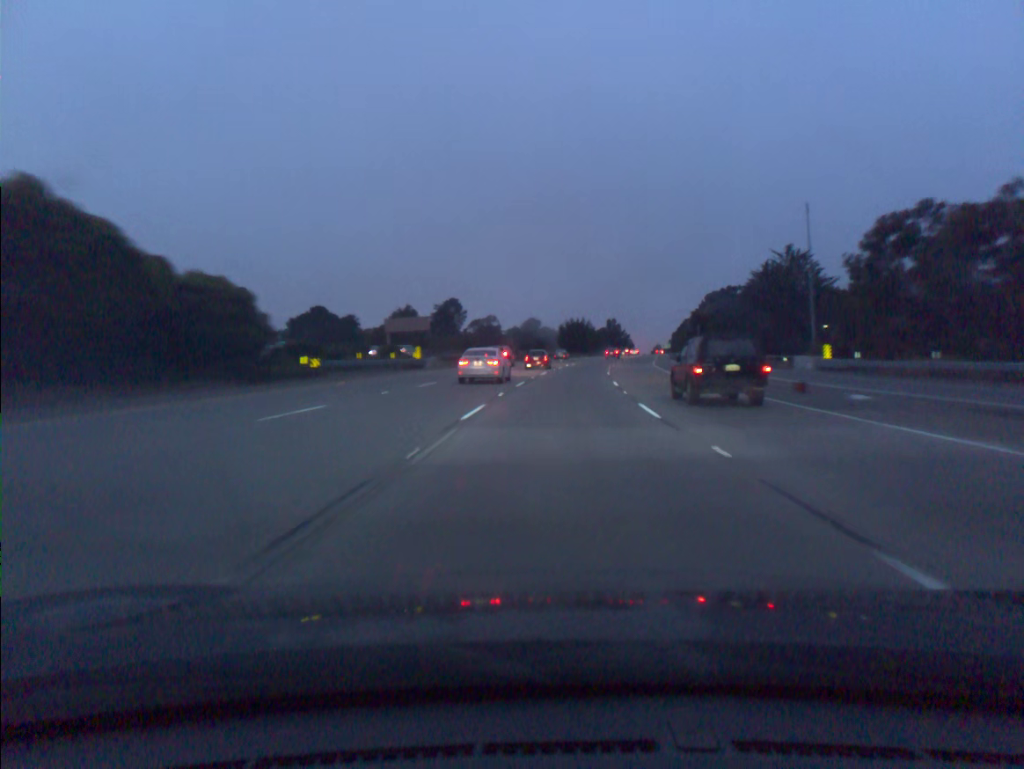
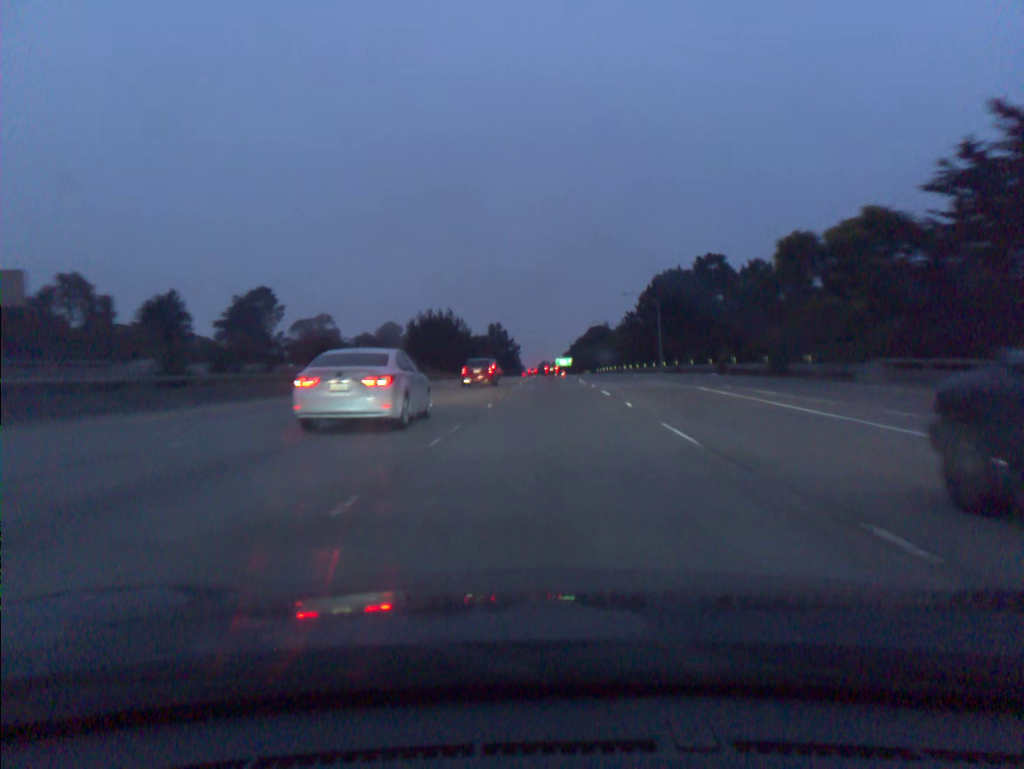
(+7.1, +90.2) m; +9°
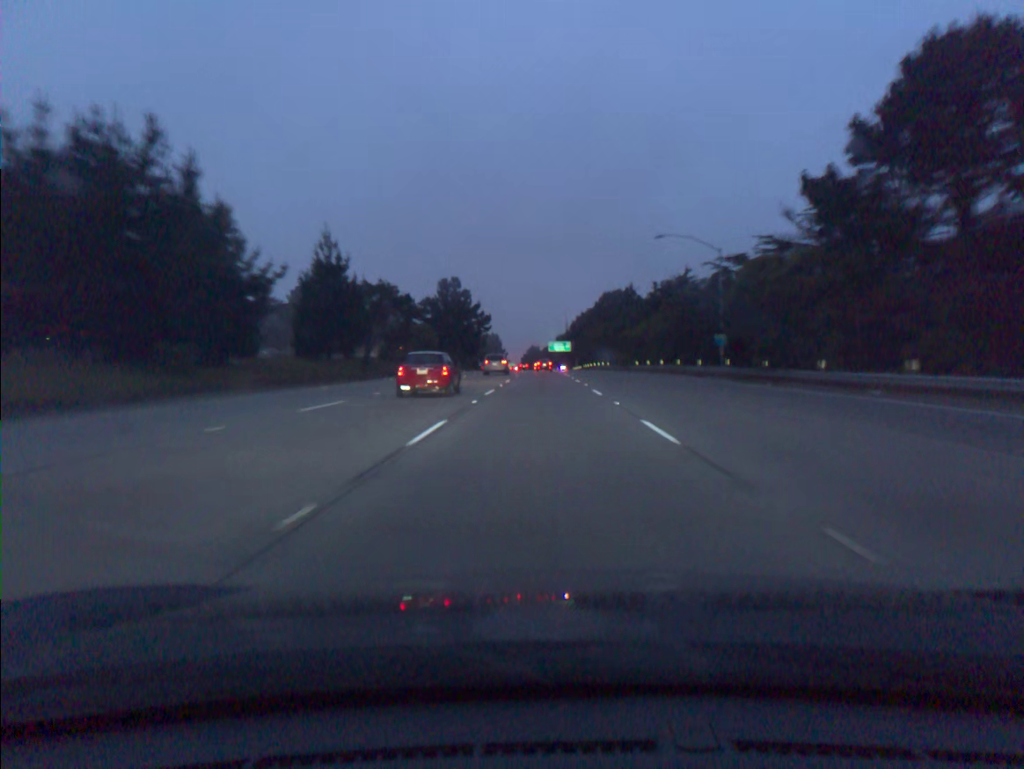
(+1.4, +91.5) m; +1°
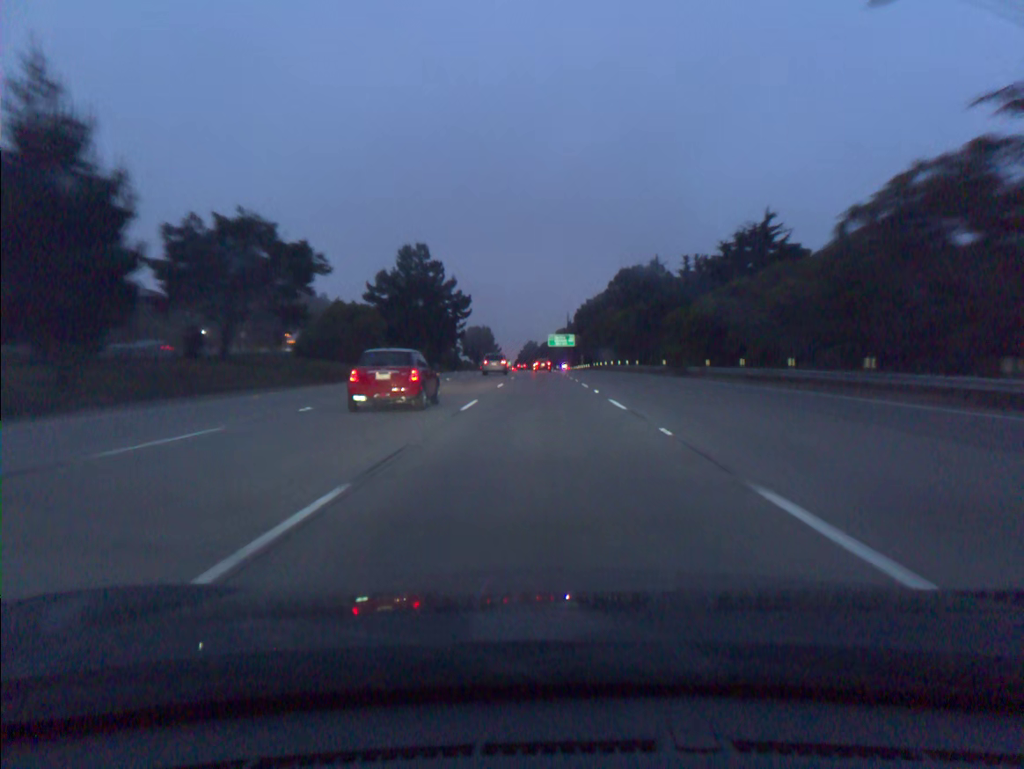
(0.0, +36.8) m; 0°
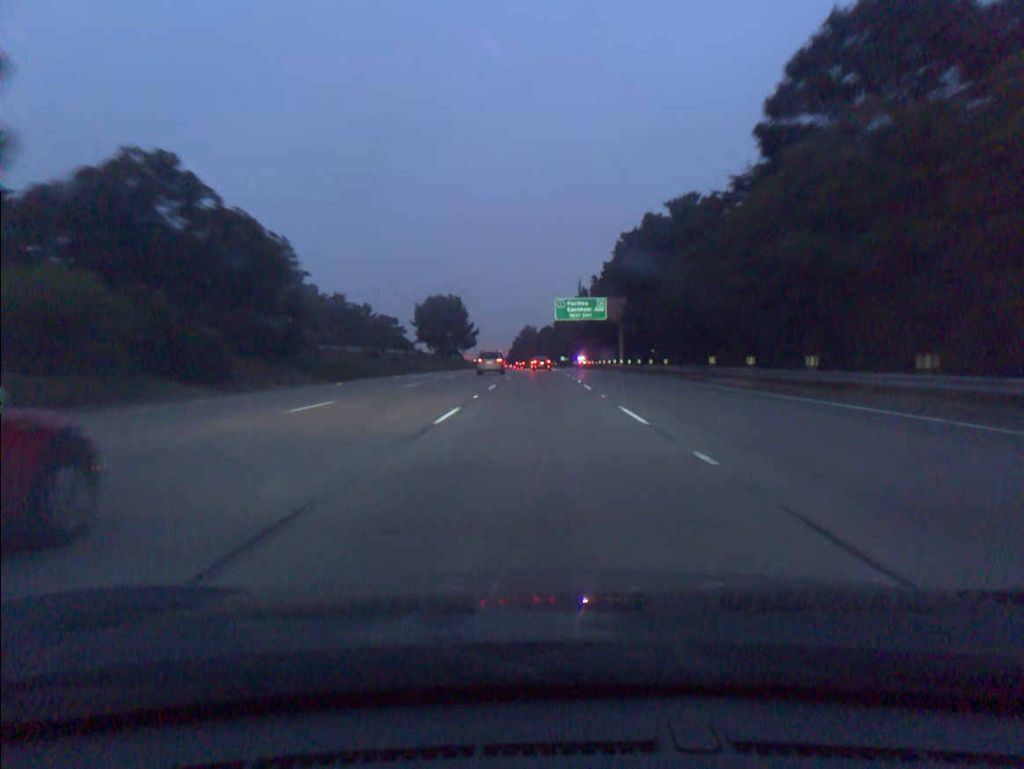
(+0.1, +91.6) m; 0°
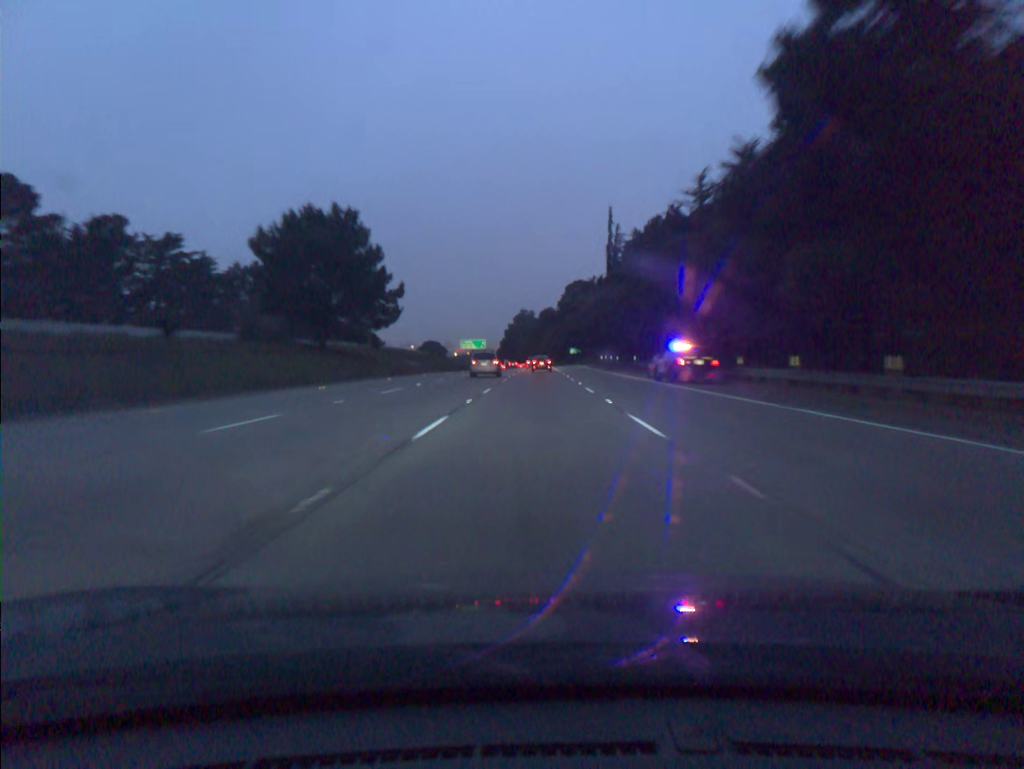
(-0.1, +90.0) m; 0°
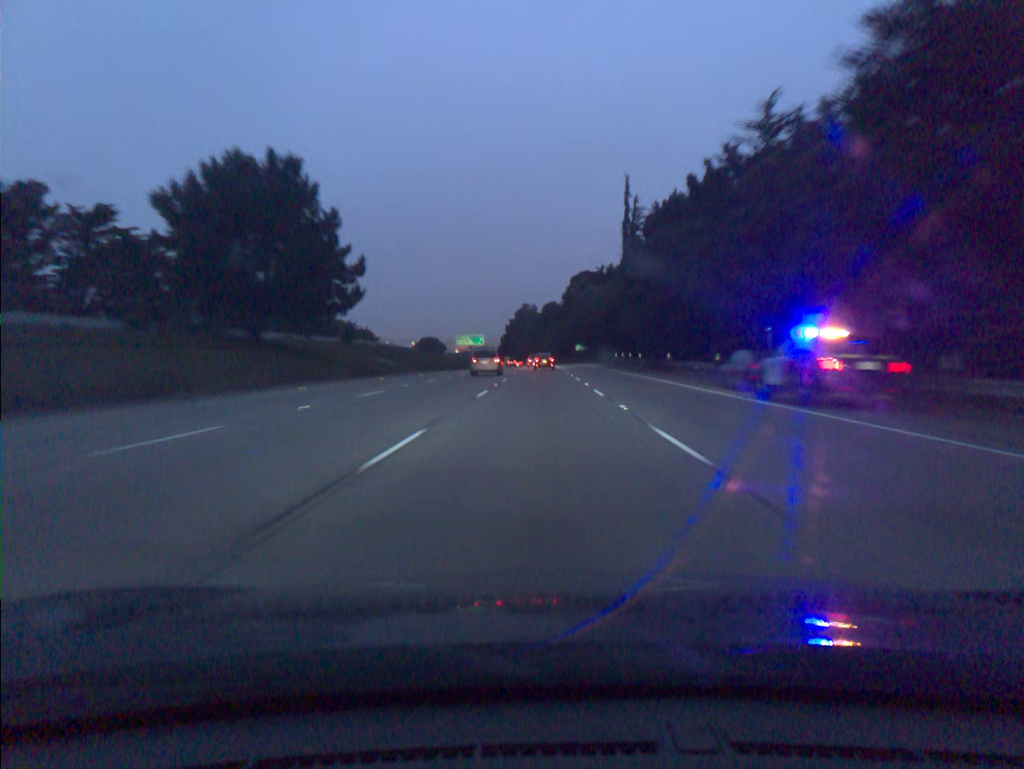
(0.0, +17.8) m; 0°
